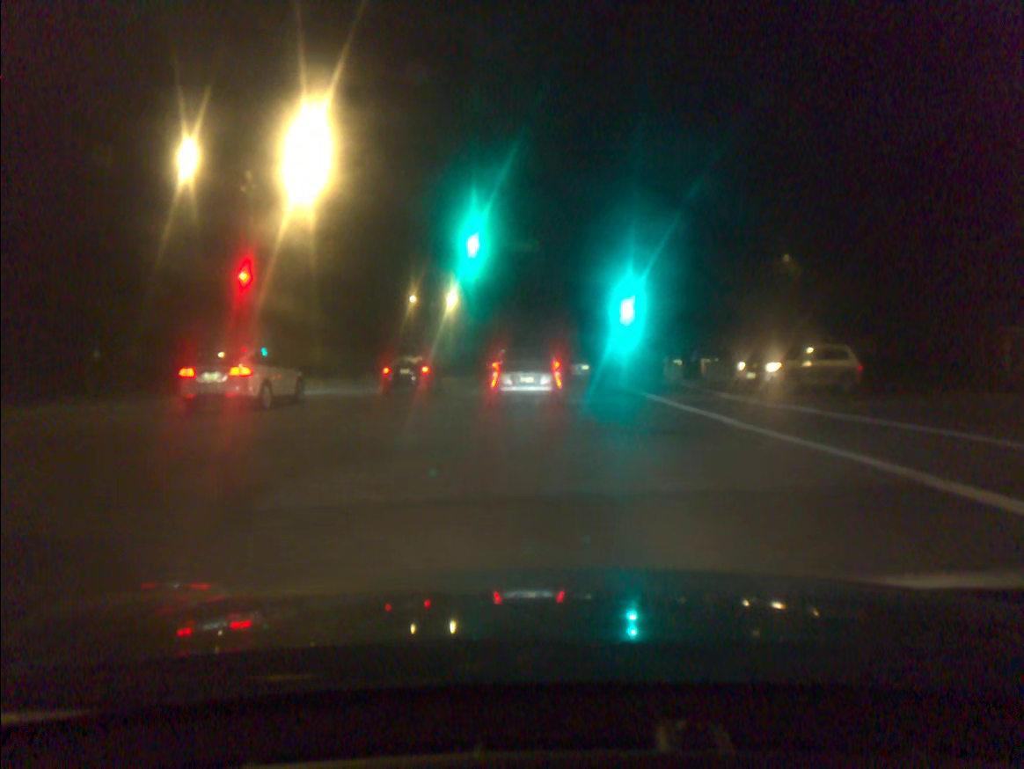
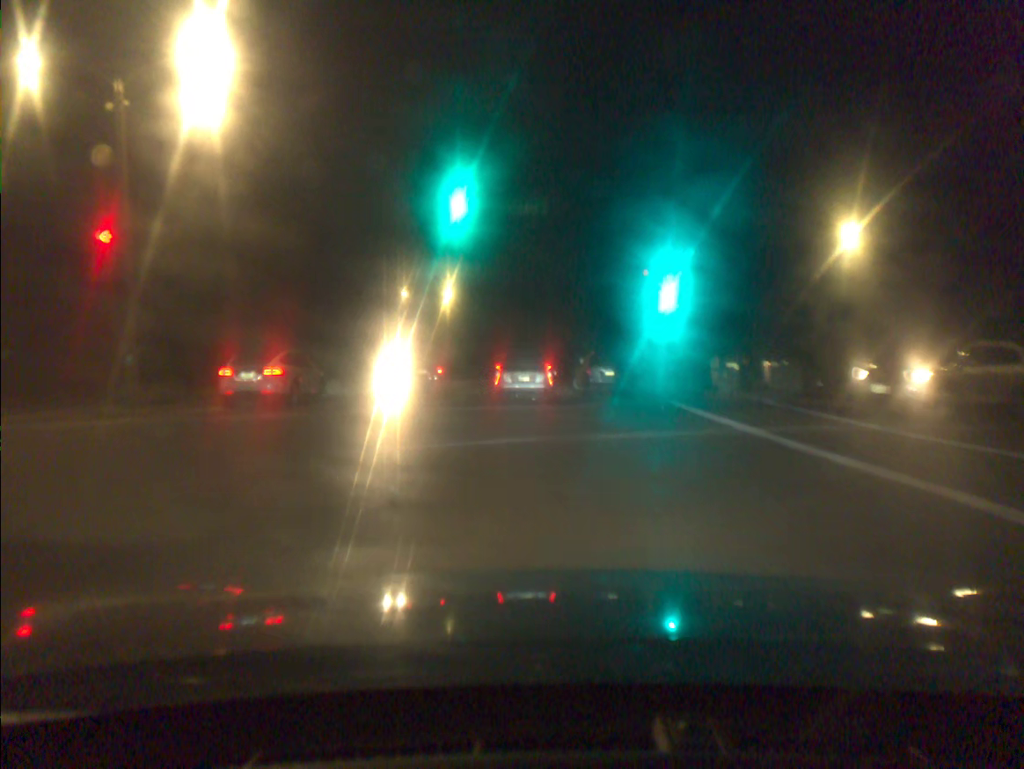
(0.0, +9.4) m; 0°
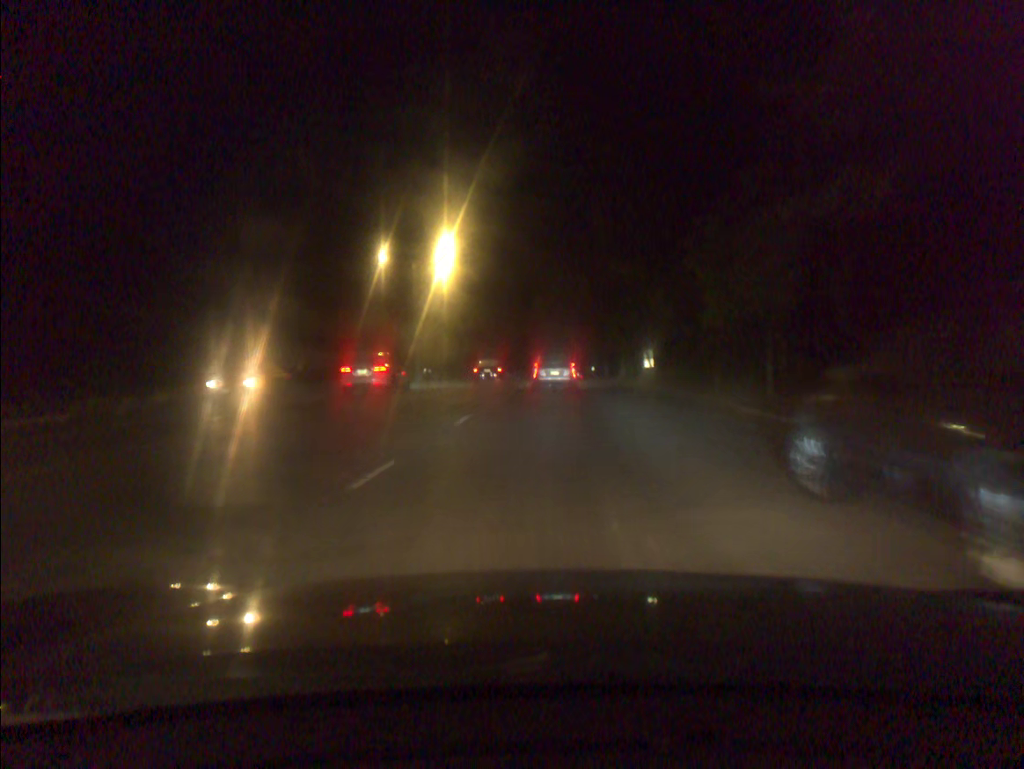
(-0.4, +23.8) m; -2°
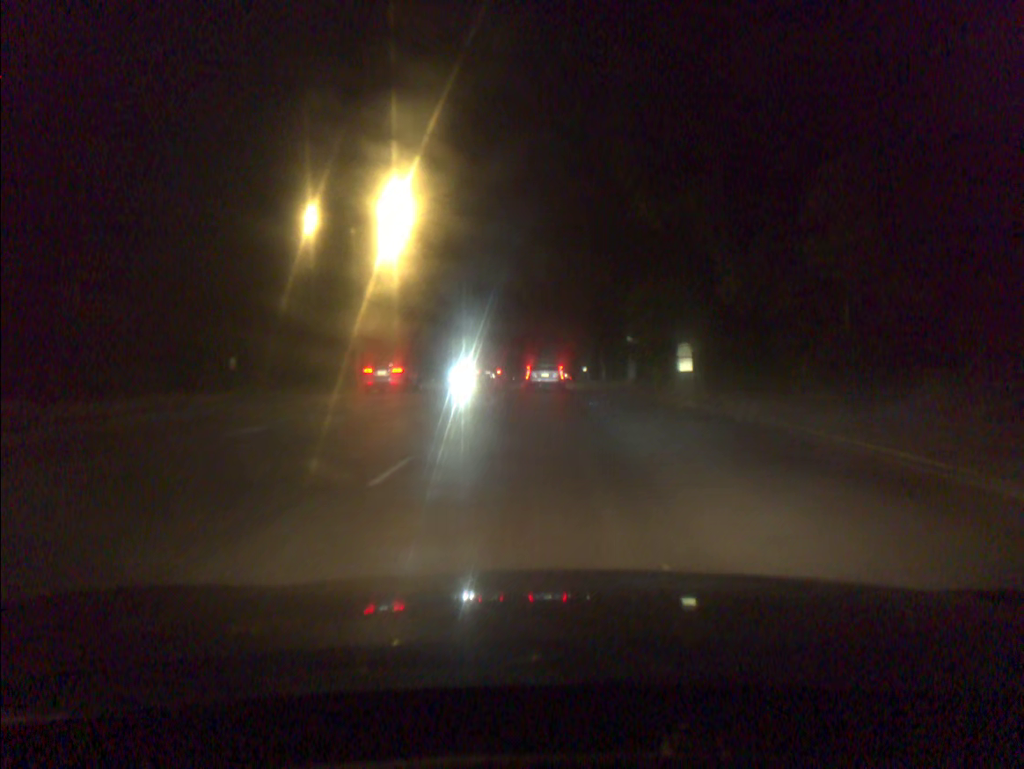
(0.0, +14.0) m; +1°
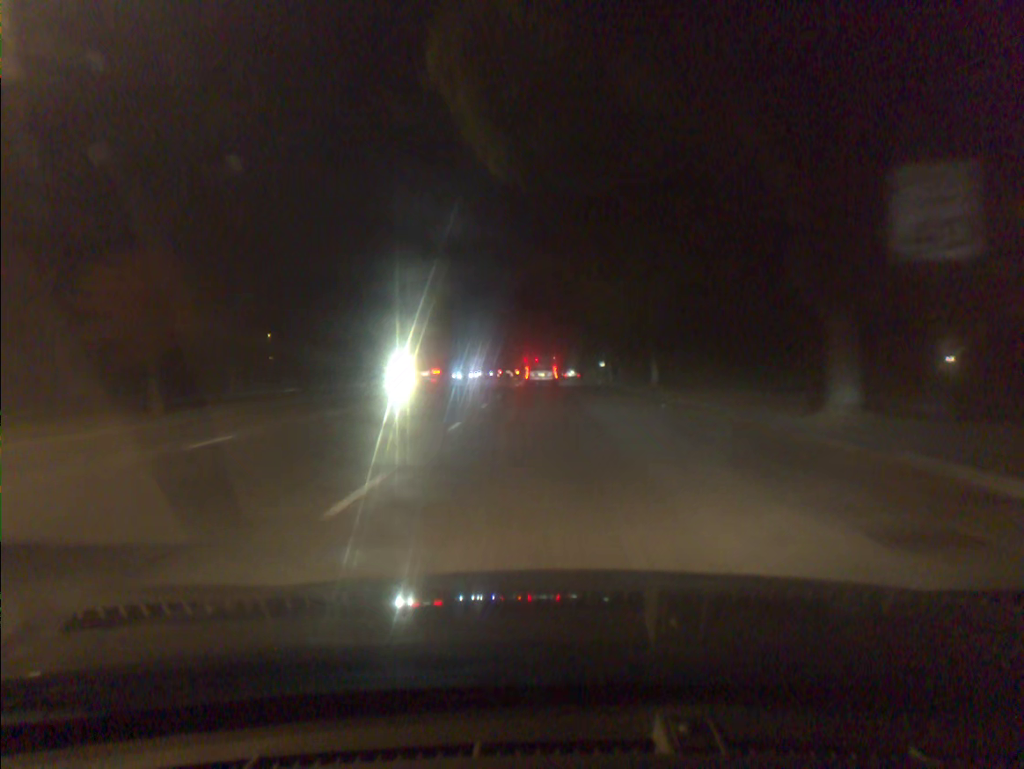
(+0.1, +30.8) m; 0°
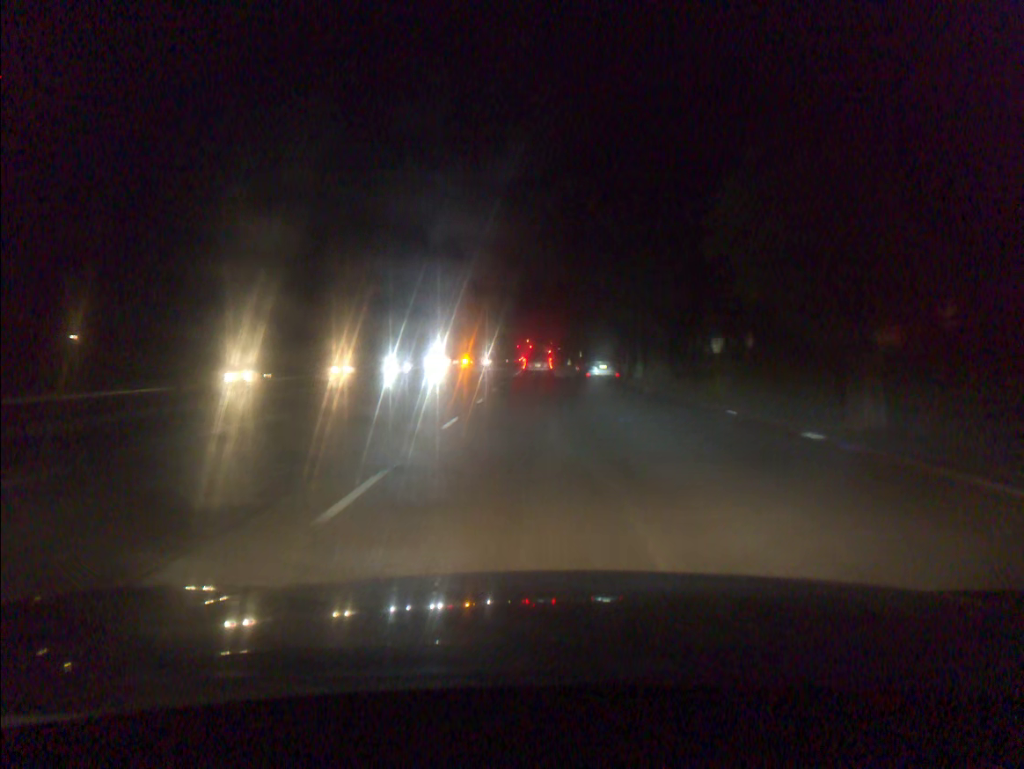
(+0.2, +43.0) m; +1°
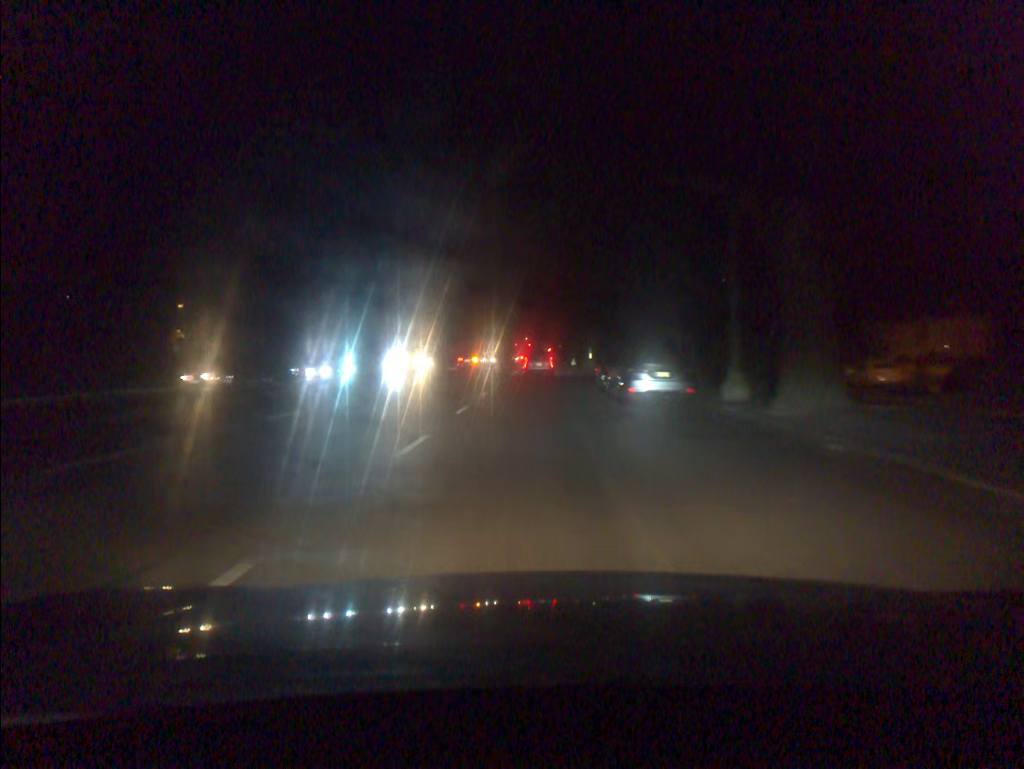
(+0.1, +18.0) m; 0°
